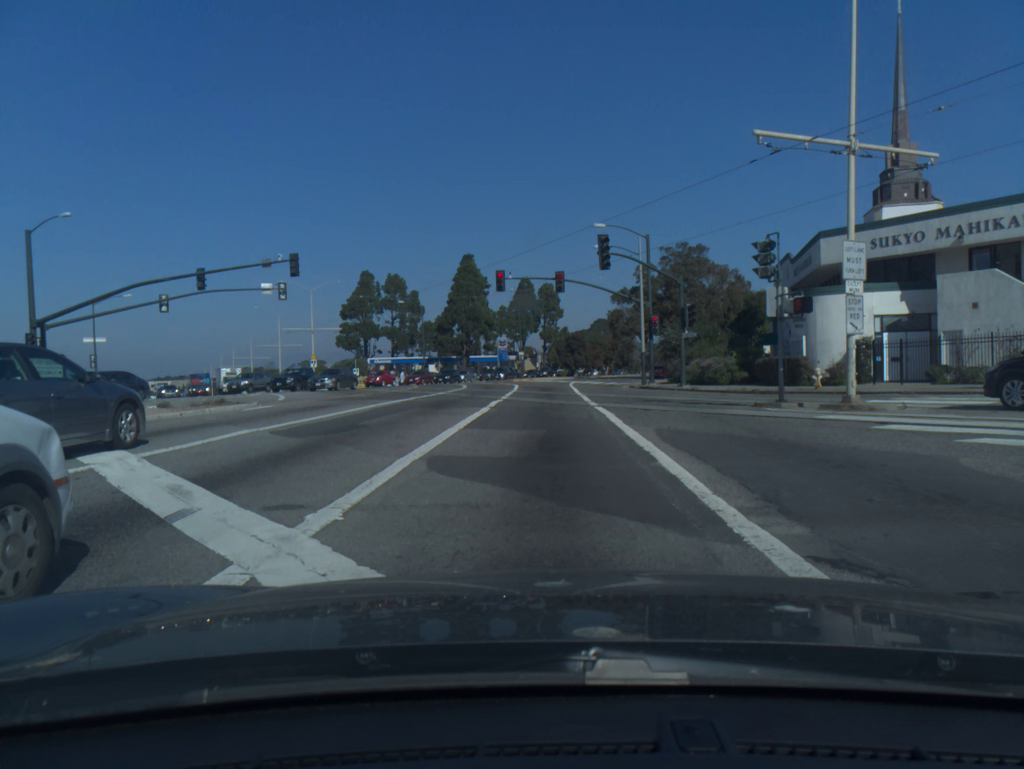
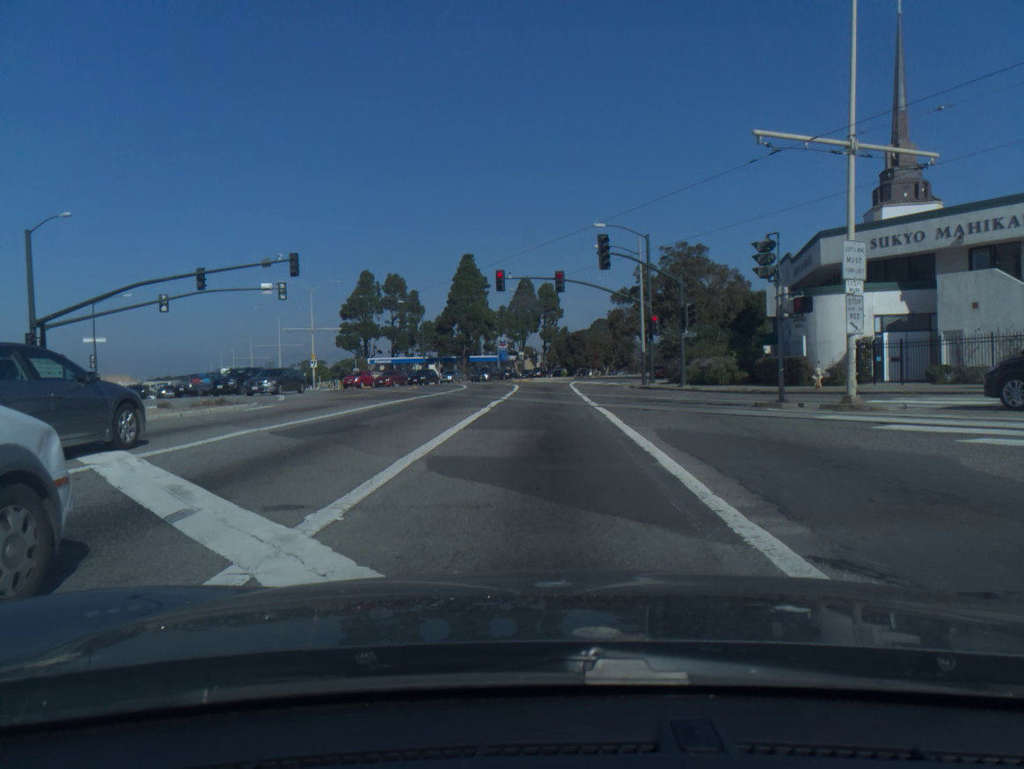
(0.0, 0.0) m; 0°
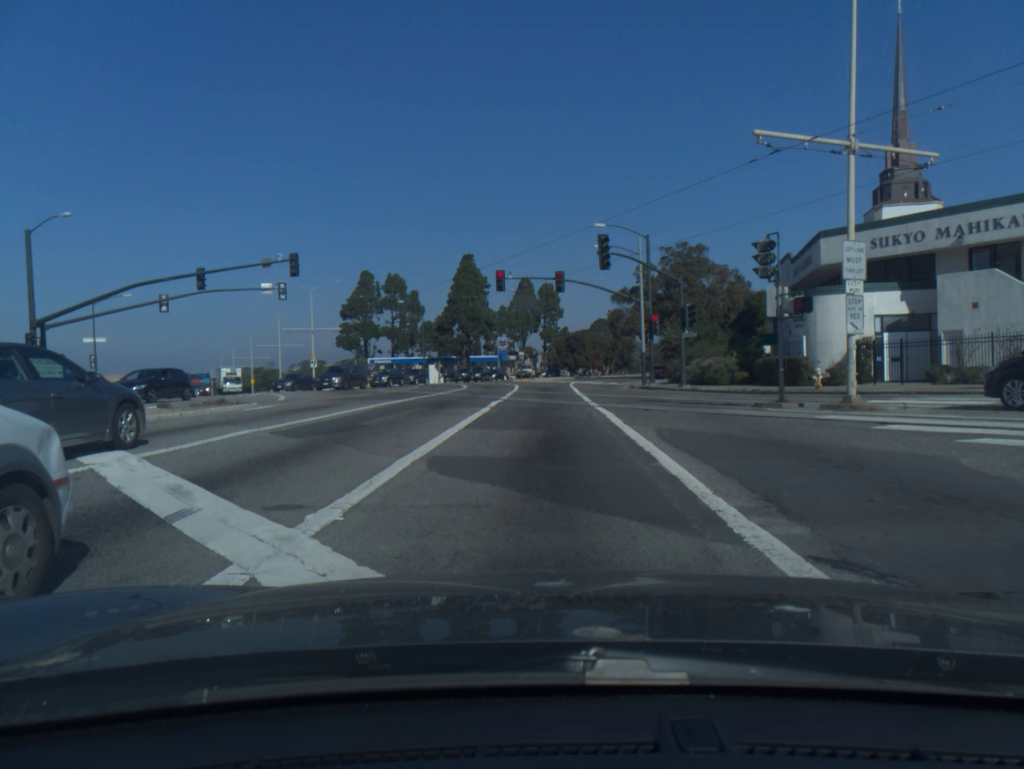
(0.0, 0.0) m; 0°
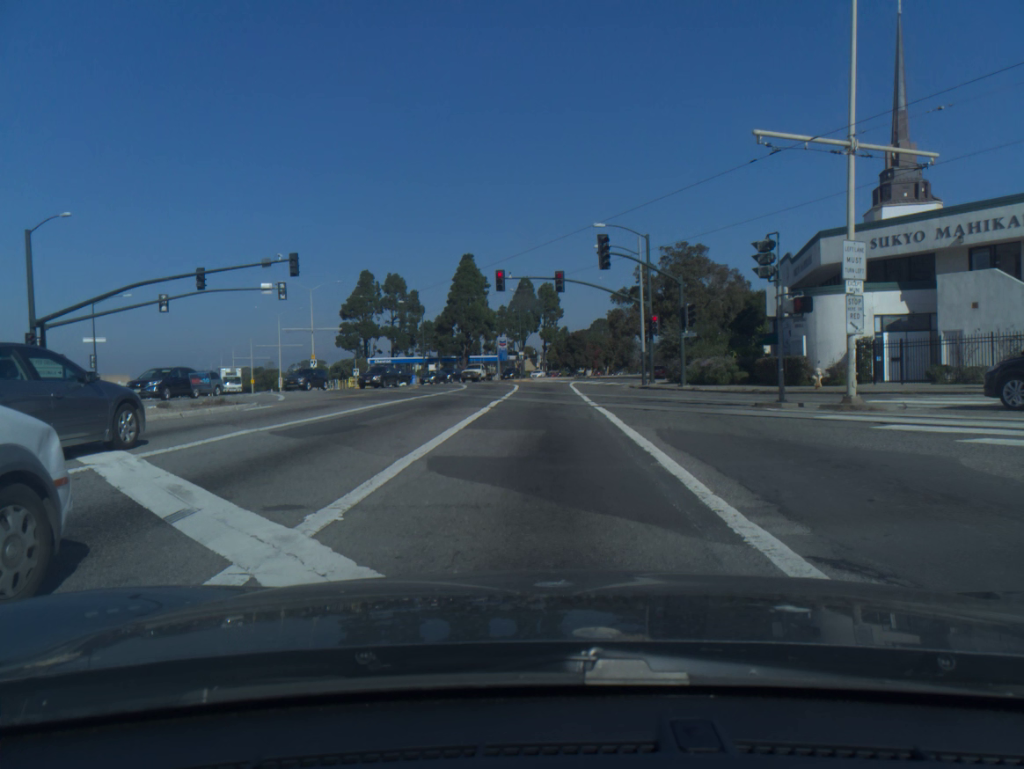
(0.0, 0.0) m; 0°
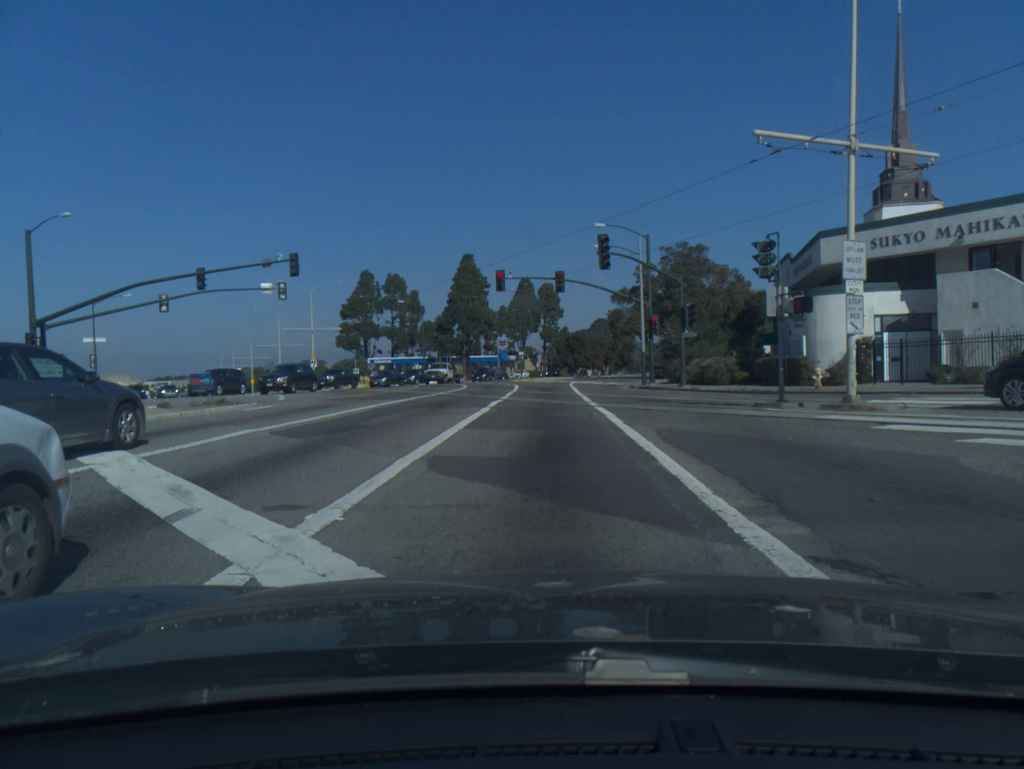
(0.0, 0.0) m; 0°
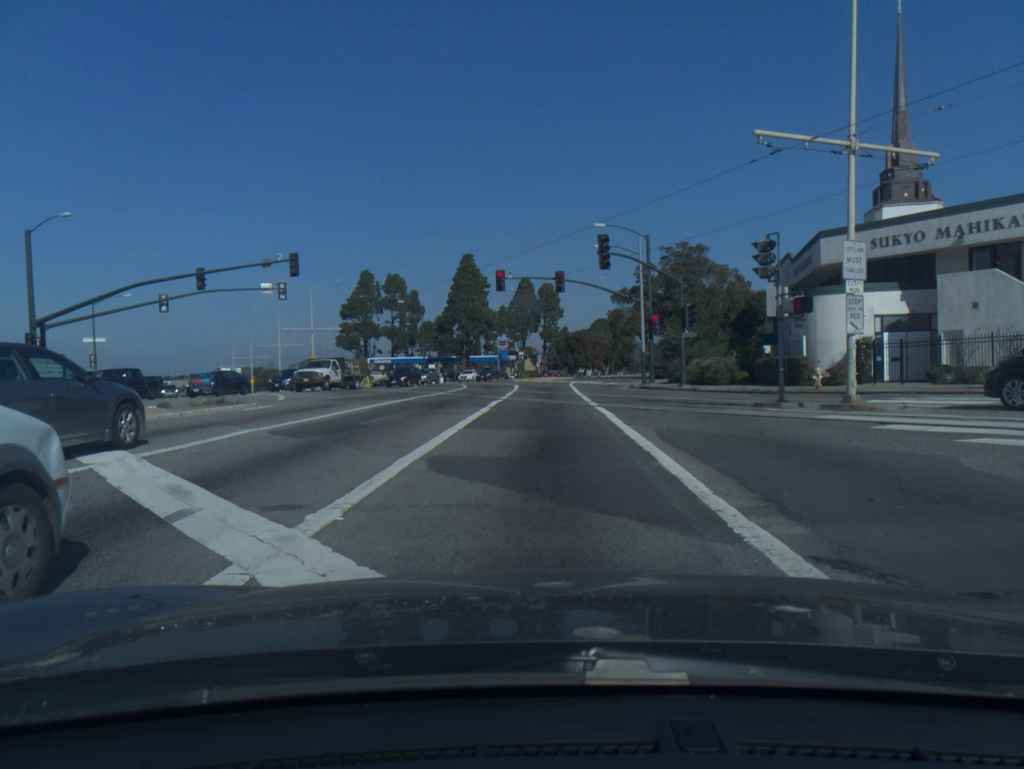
(0.0, 0.0) m; 0°
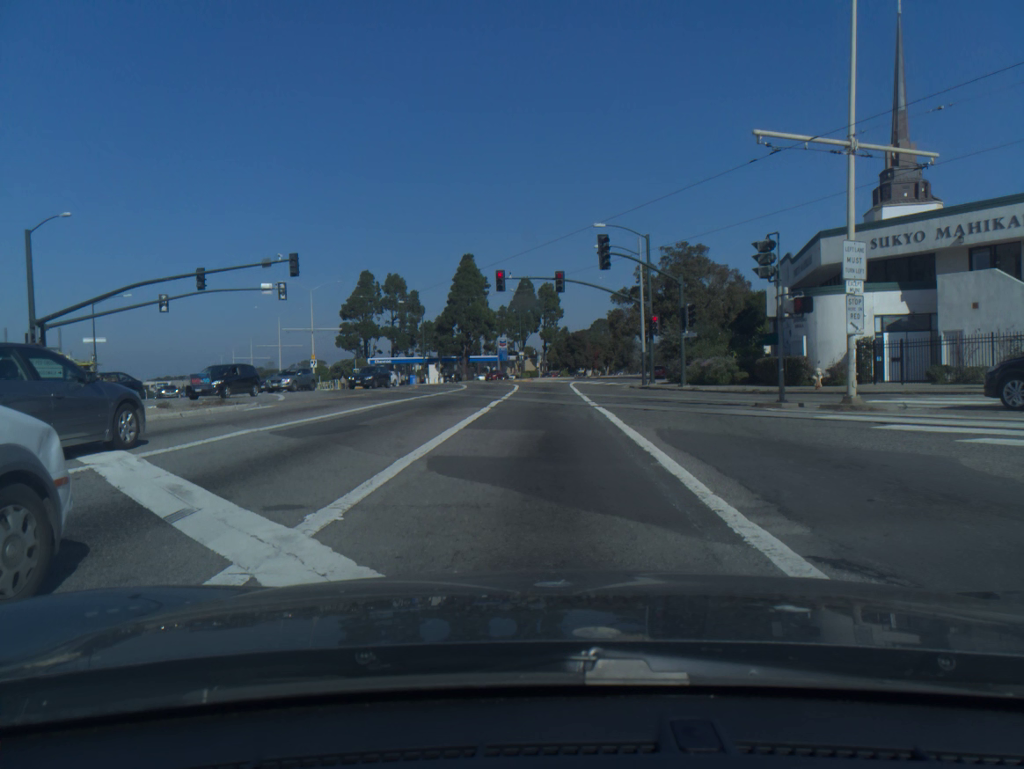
(0.0, 0.0) m; 0°
